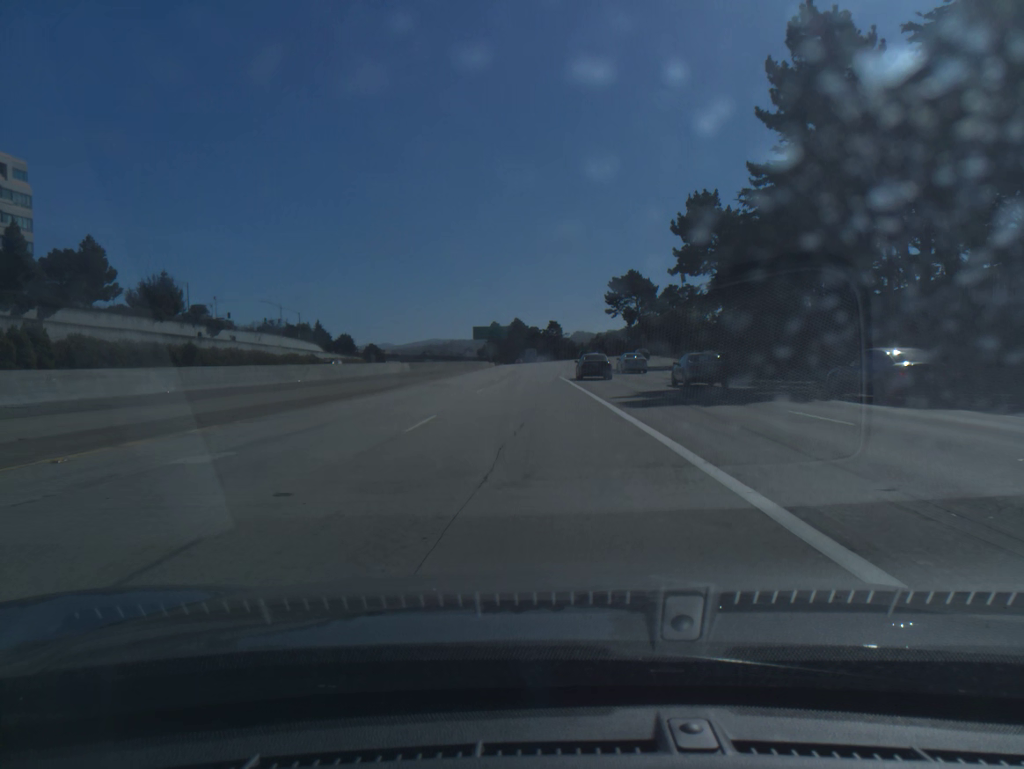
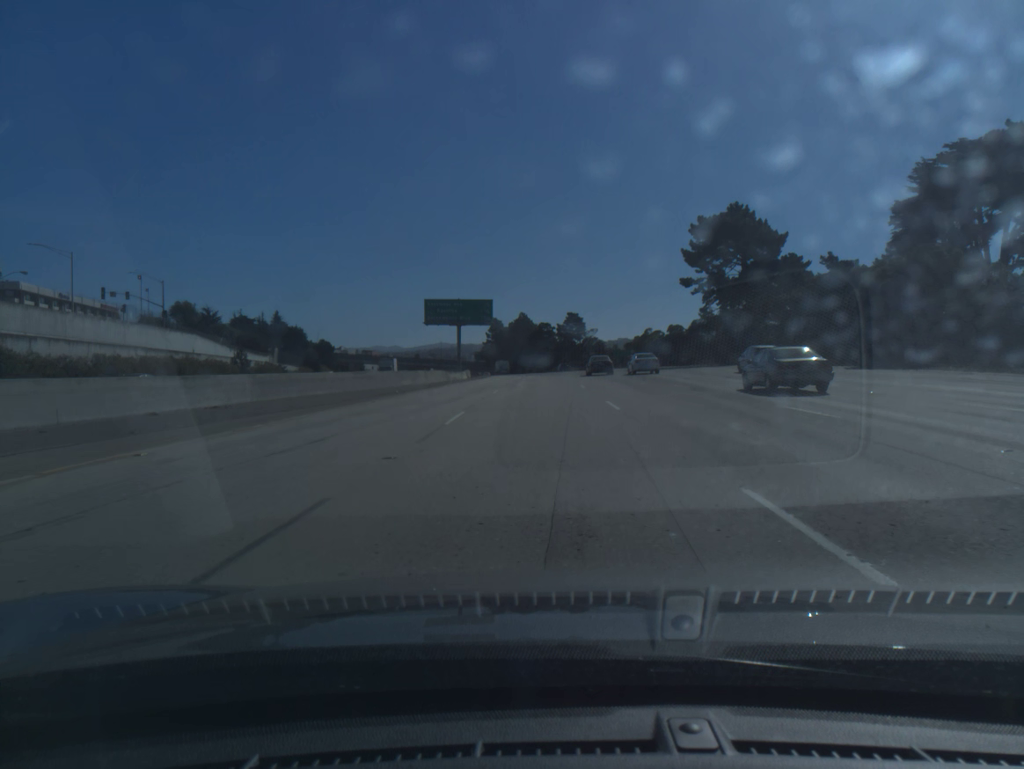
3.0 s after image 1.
(-1.1, +86.6) m; -1°
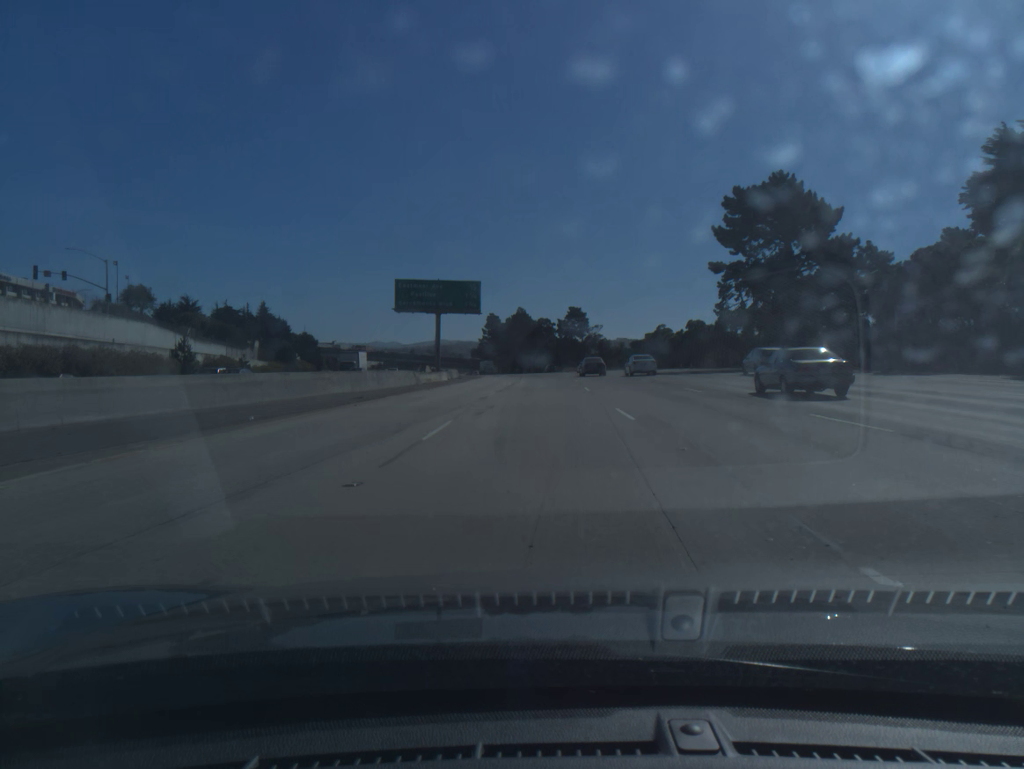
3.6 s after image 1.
(0.0, +17.3) m; 0°
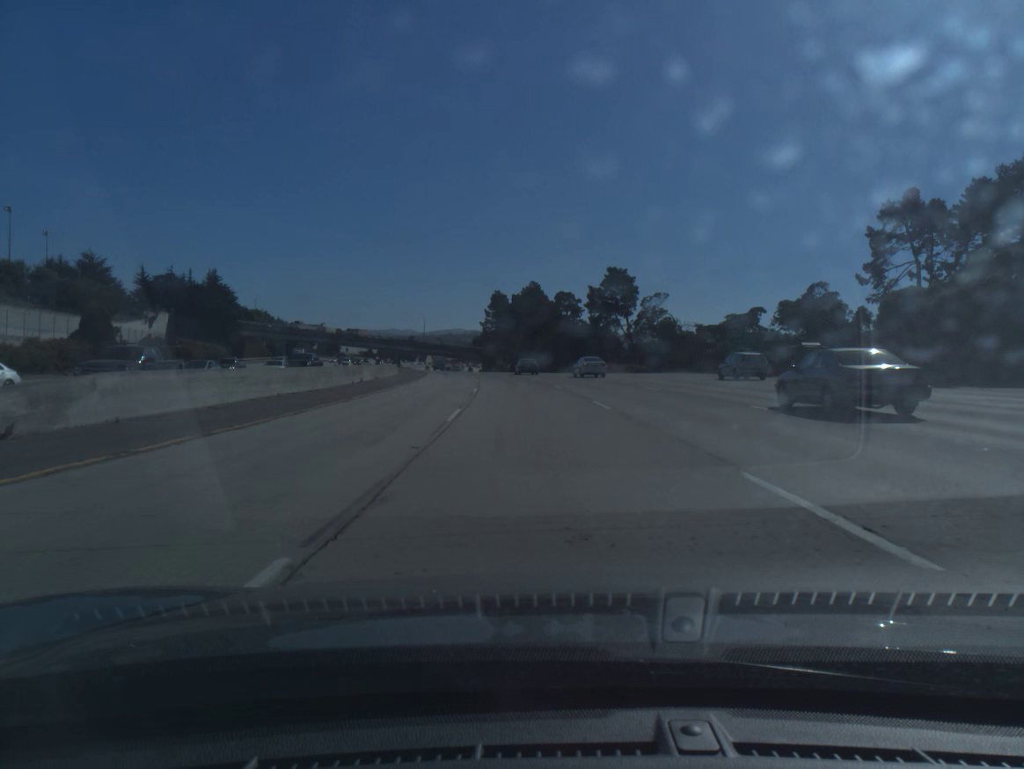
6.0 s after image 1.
(-0.1, +69.1) m; -1°
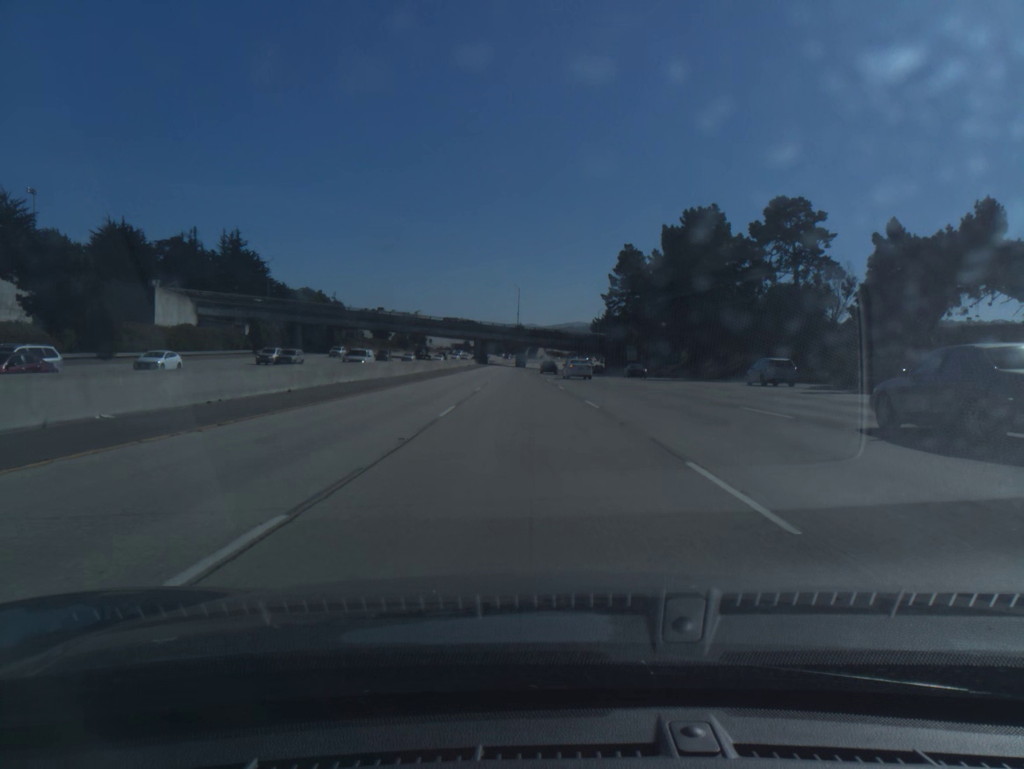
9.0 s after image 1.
(-6.3, +86.5) m; -9°
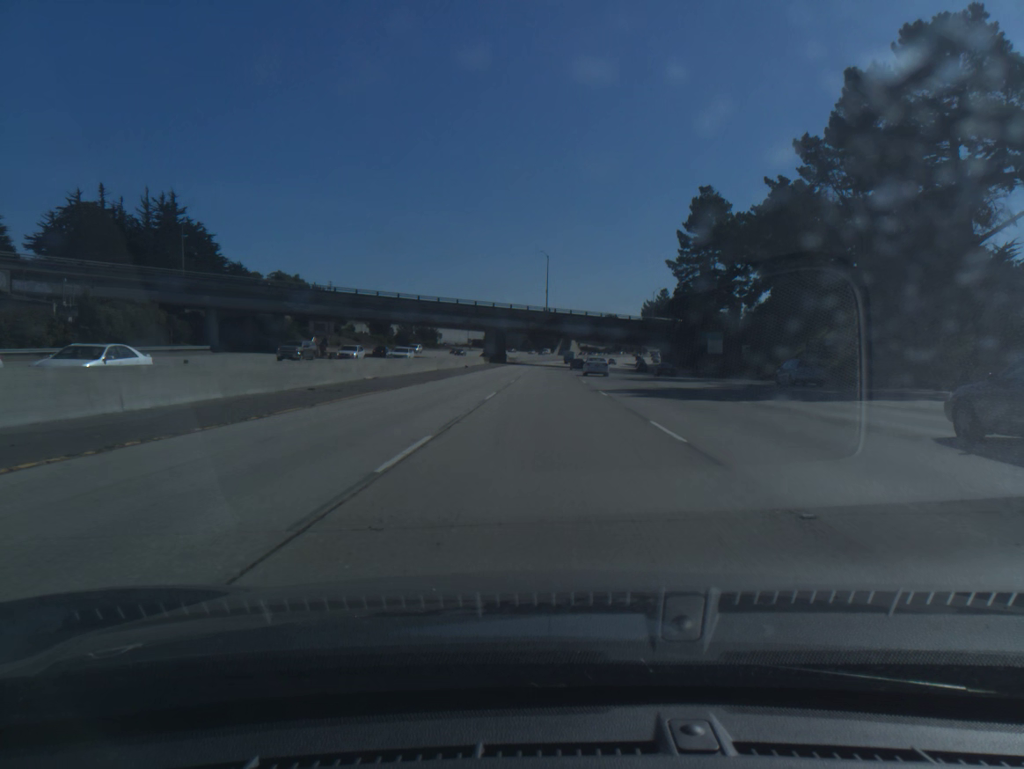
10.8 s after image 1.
(-1.4, +52.4) m; -2°
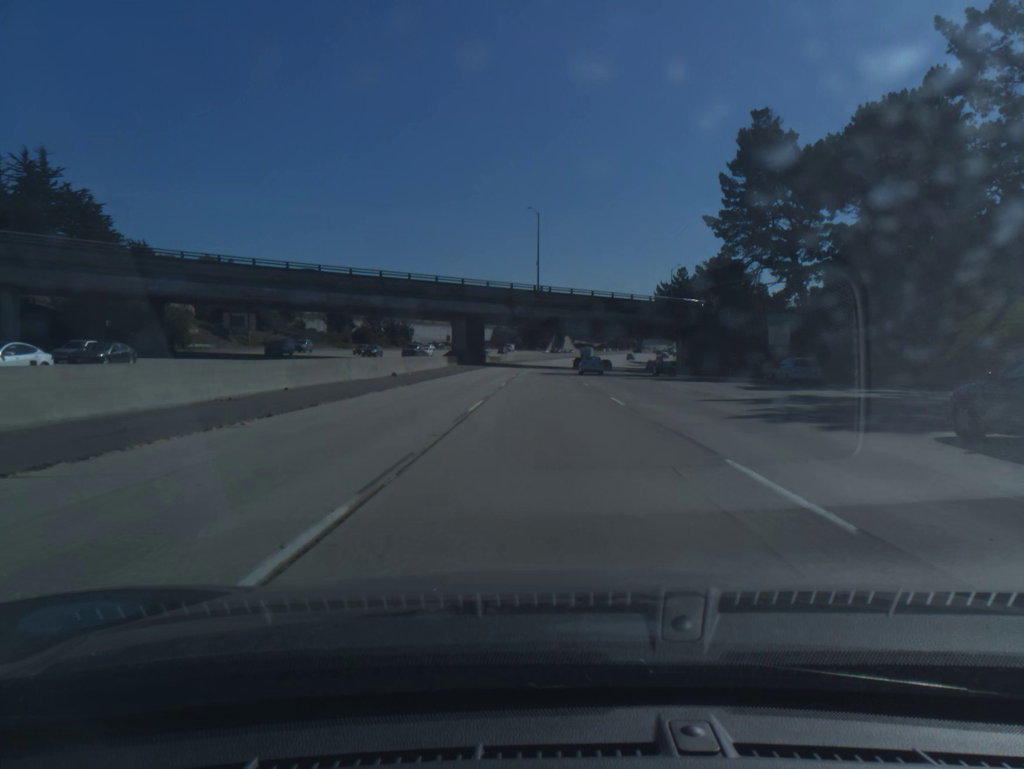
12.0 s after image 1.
(+0.2, +34.9) m; +1°
